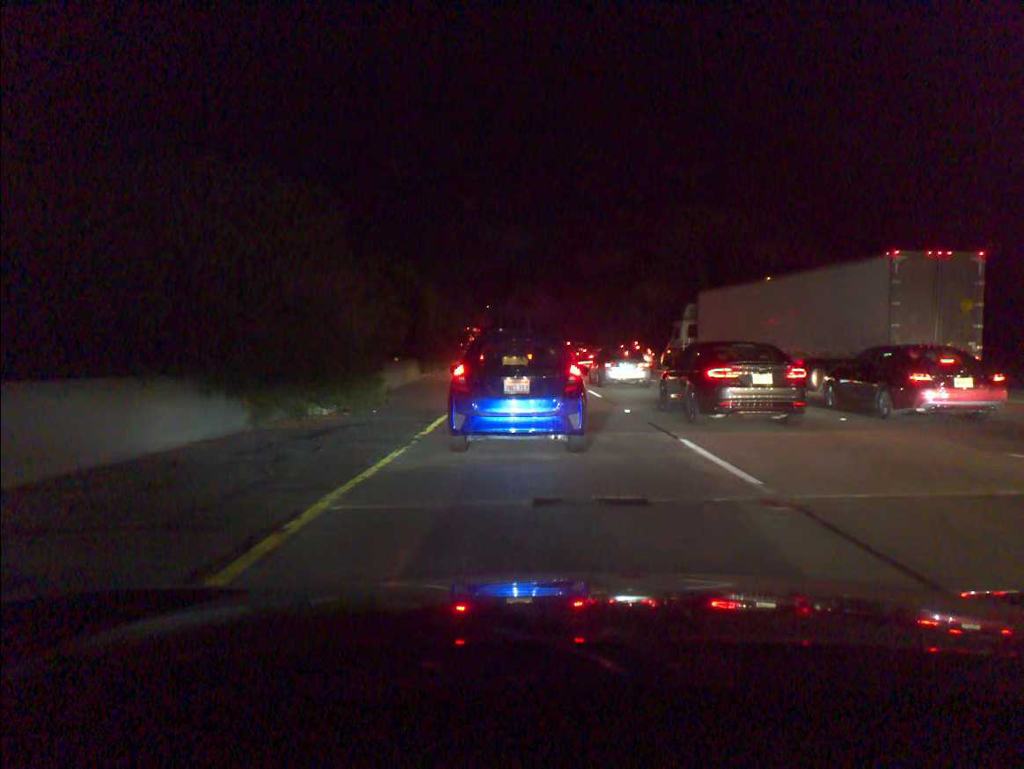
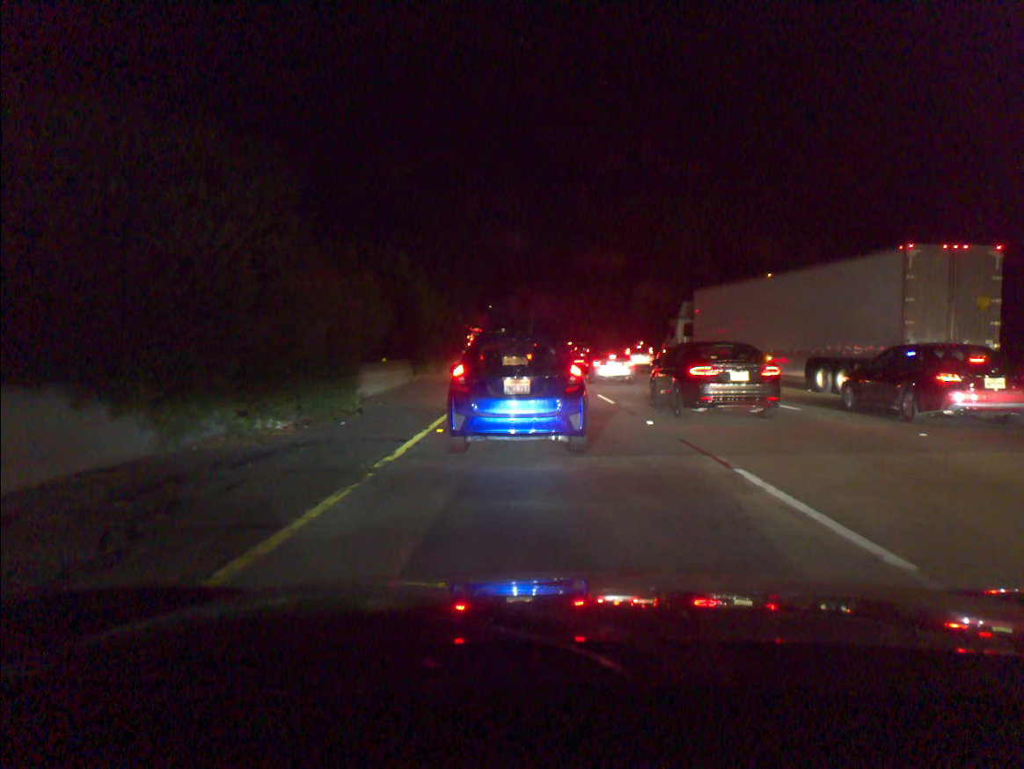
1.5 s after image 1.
(0.0, +3.0) m; 0°
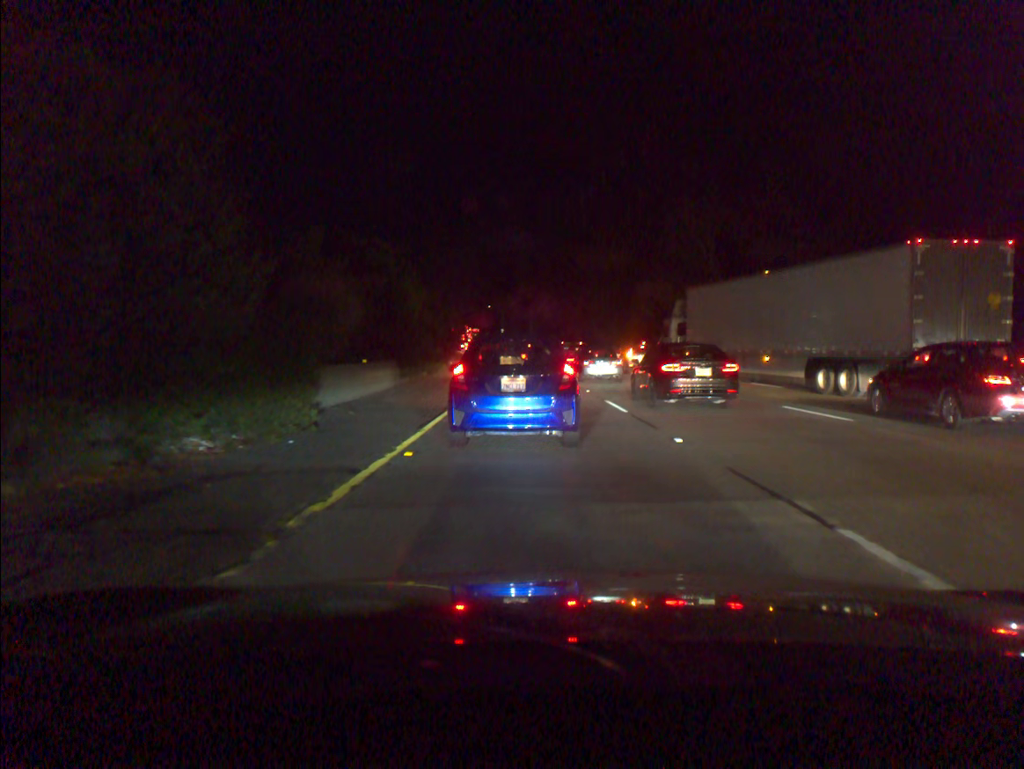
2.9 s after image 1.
(0.0, +2.9) m; 0°
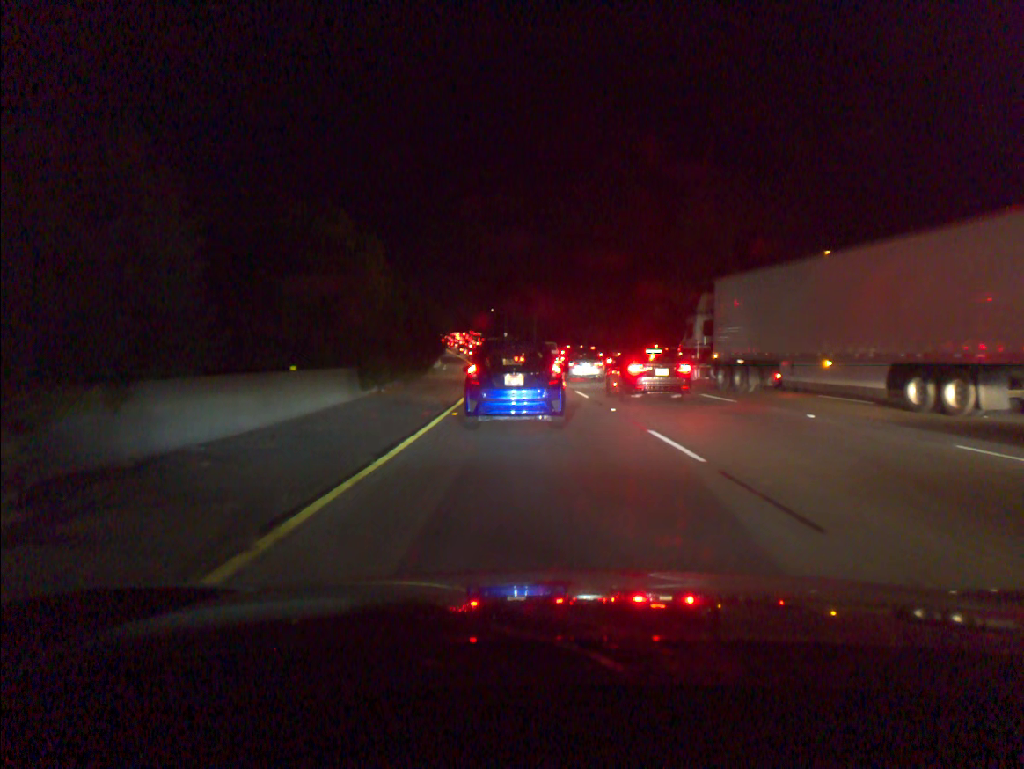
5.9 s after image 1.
(0.0, +7.3) m; -1°
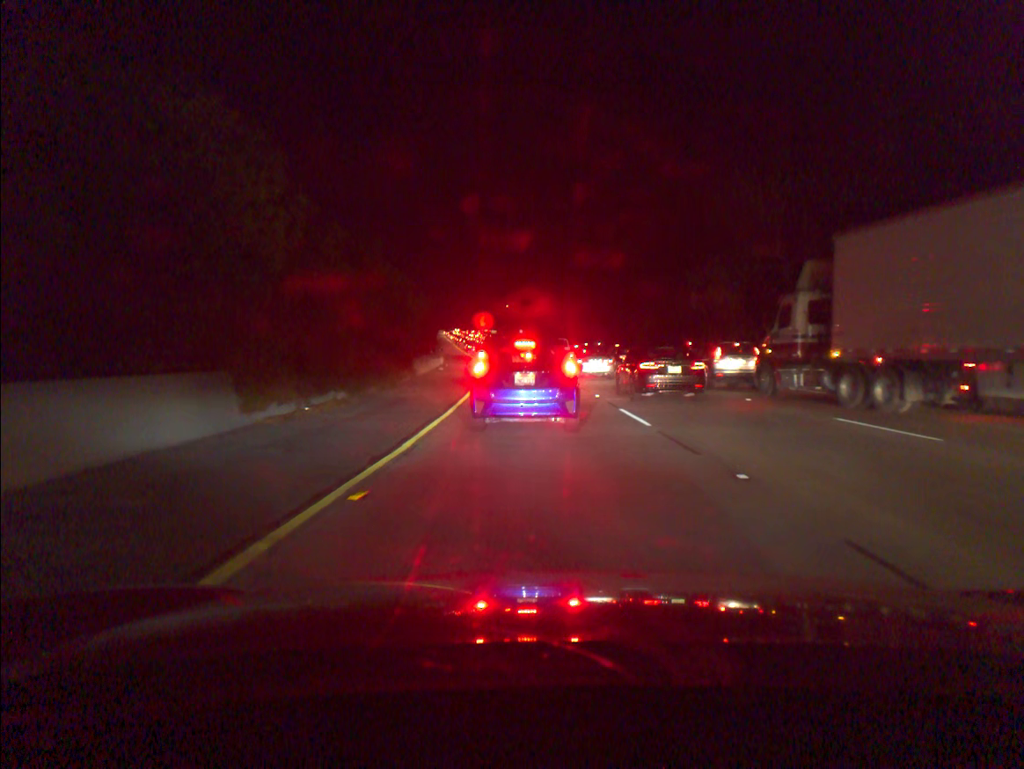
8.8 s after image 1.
(-0.2, +10.1) m; -1°
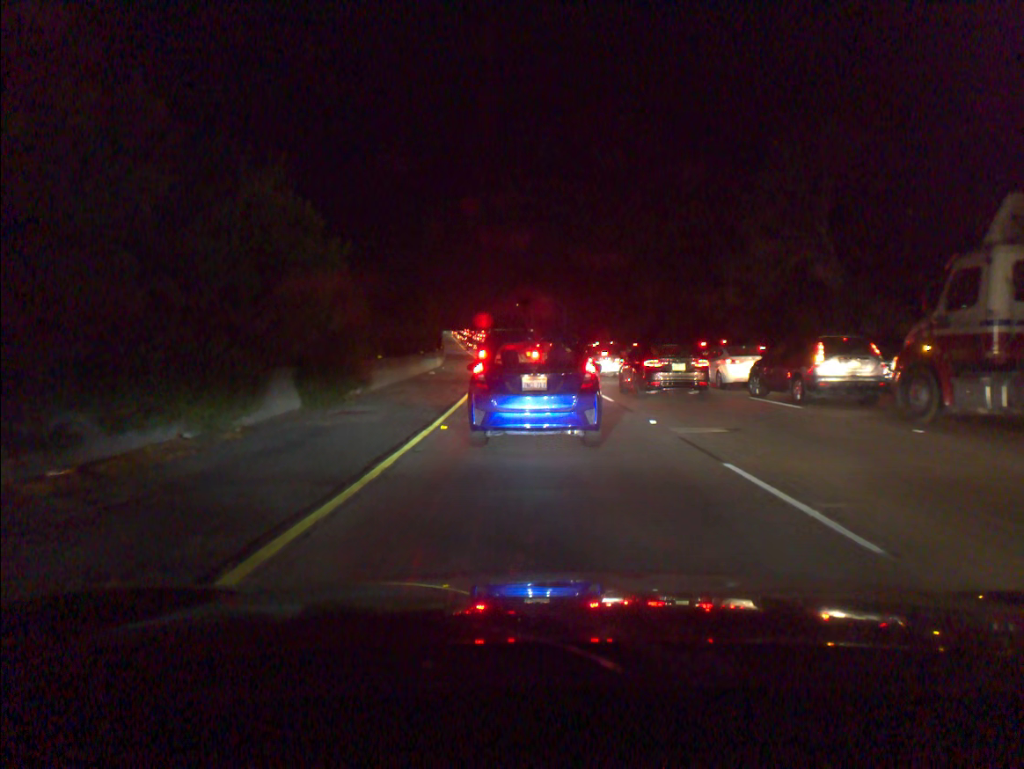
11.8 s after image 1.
(-0.1, +8.7) m; -1°
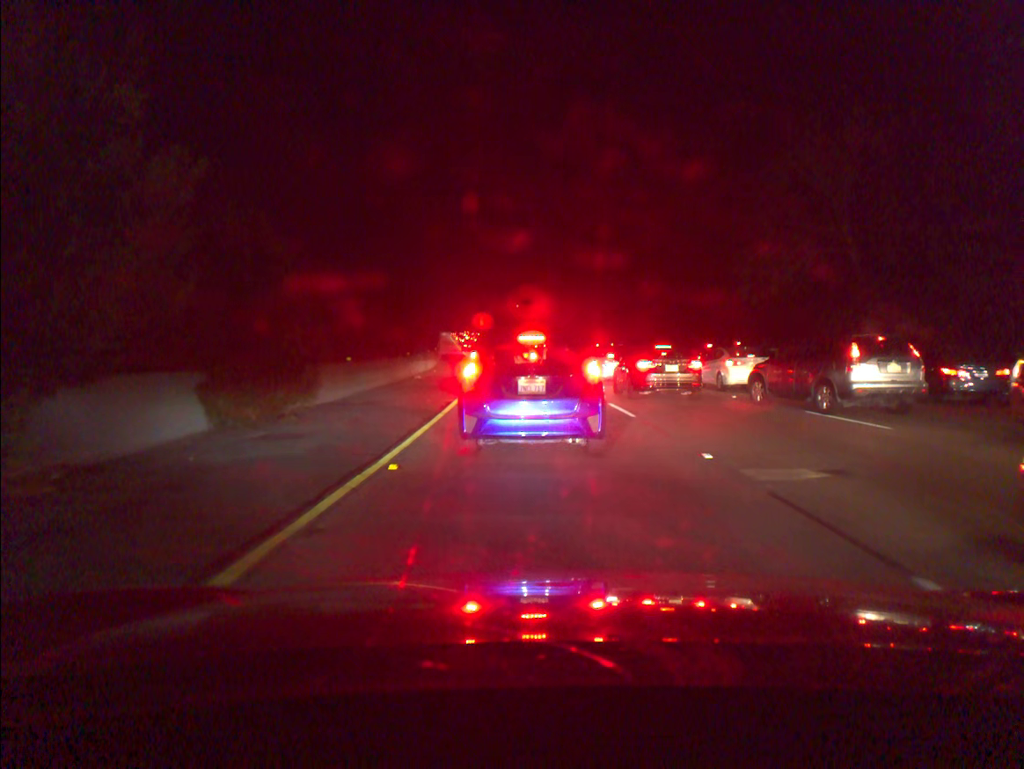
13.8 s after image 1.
(0.0, +4.4) m; 0°
